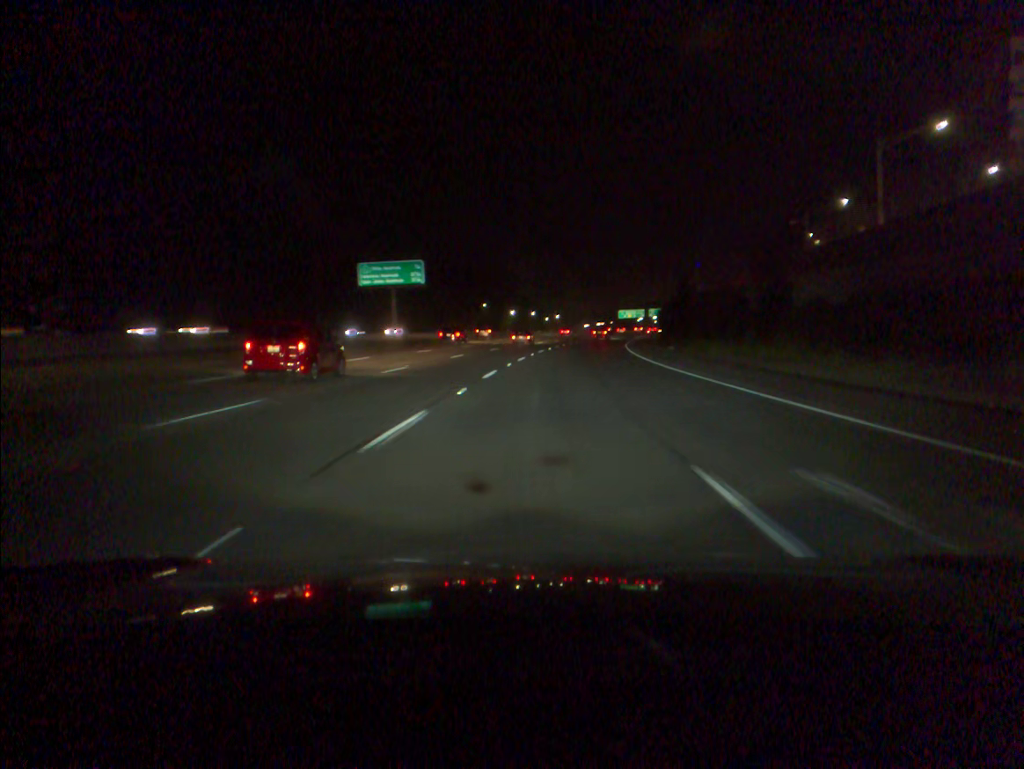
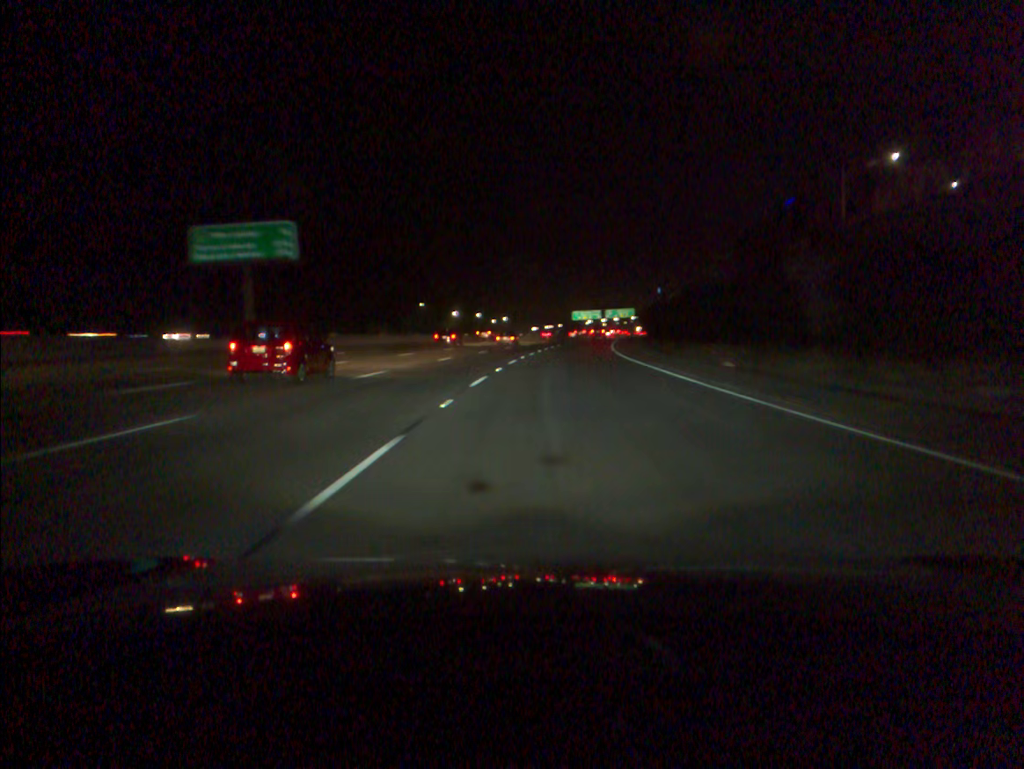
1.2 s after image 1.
(+0.9, +31.9) m; +4°
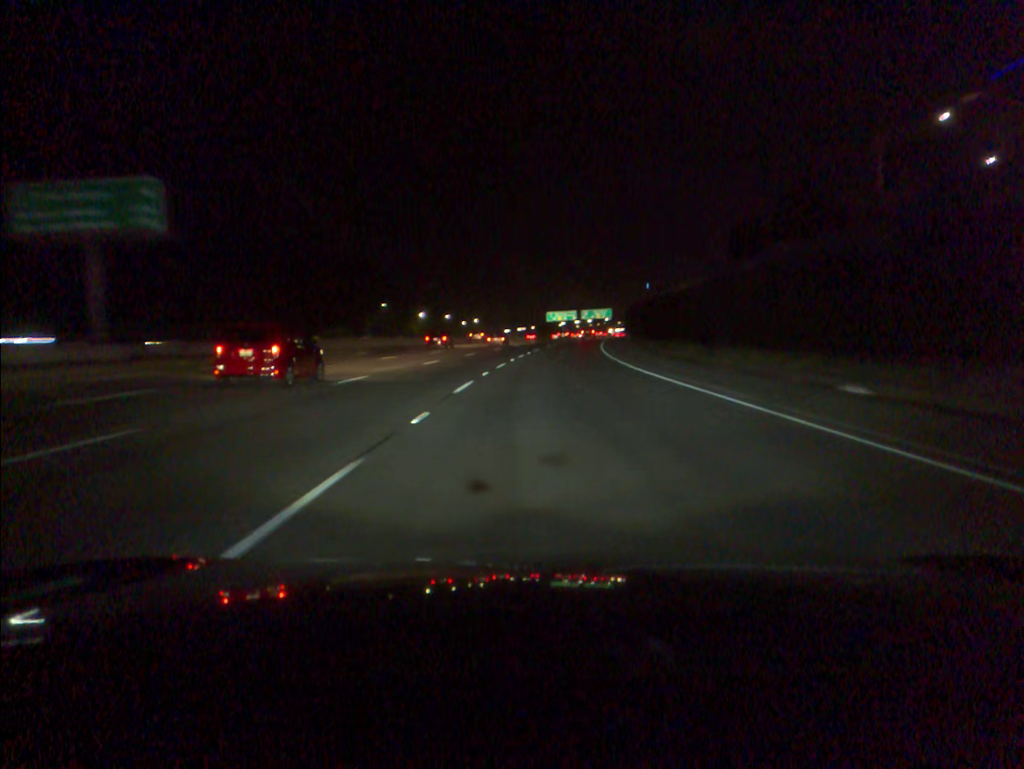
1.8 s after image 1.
(+0.3, +16.0) m; +2°
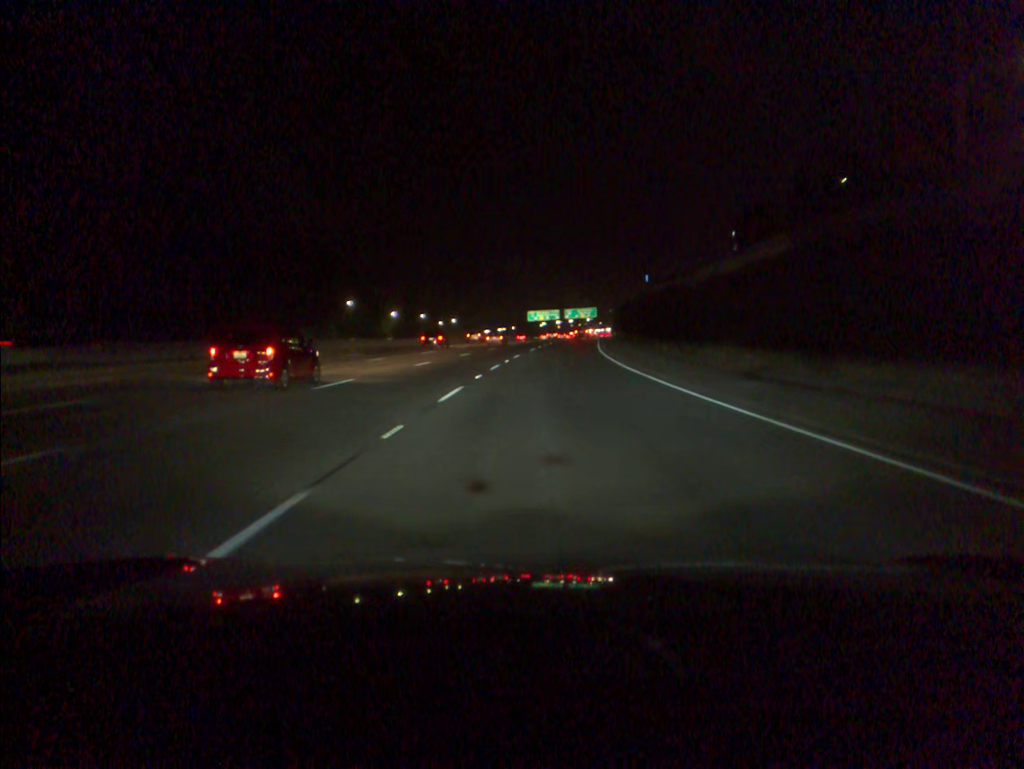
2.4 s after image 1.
(+0.2, +16.1) m; +1°
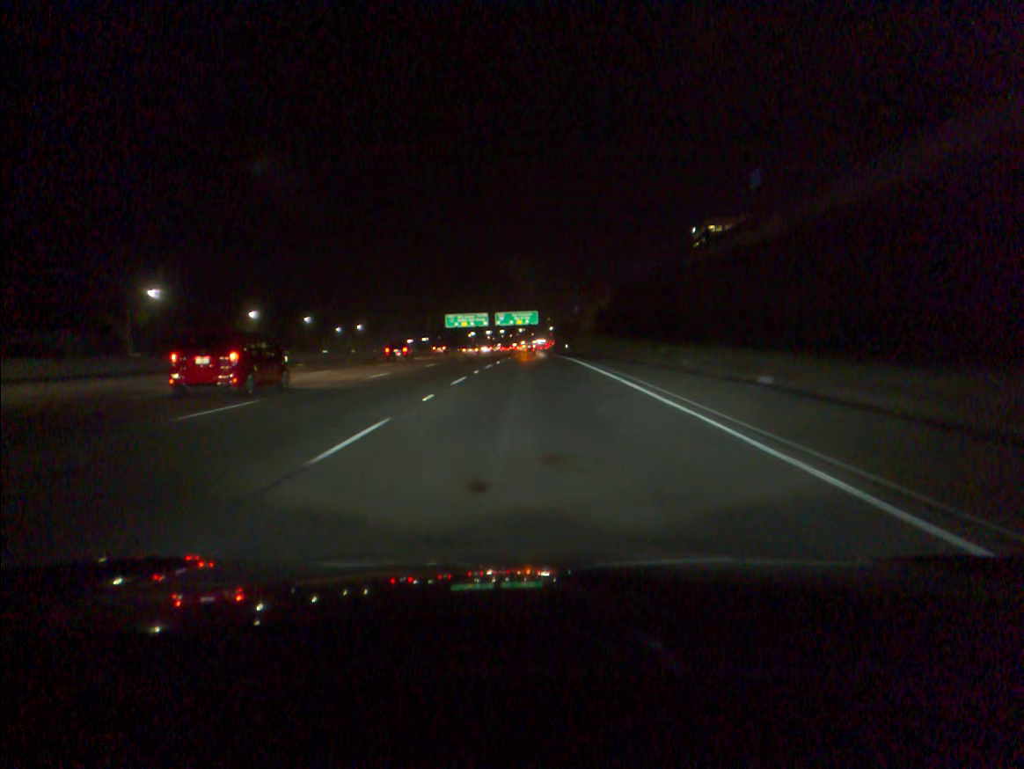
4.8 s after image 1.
(+3.2, +64.5) m; +5°
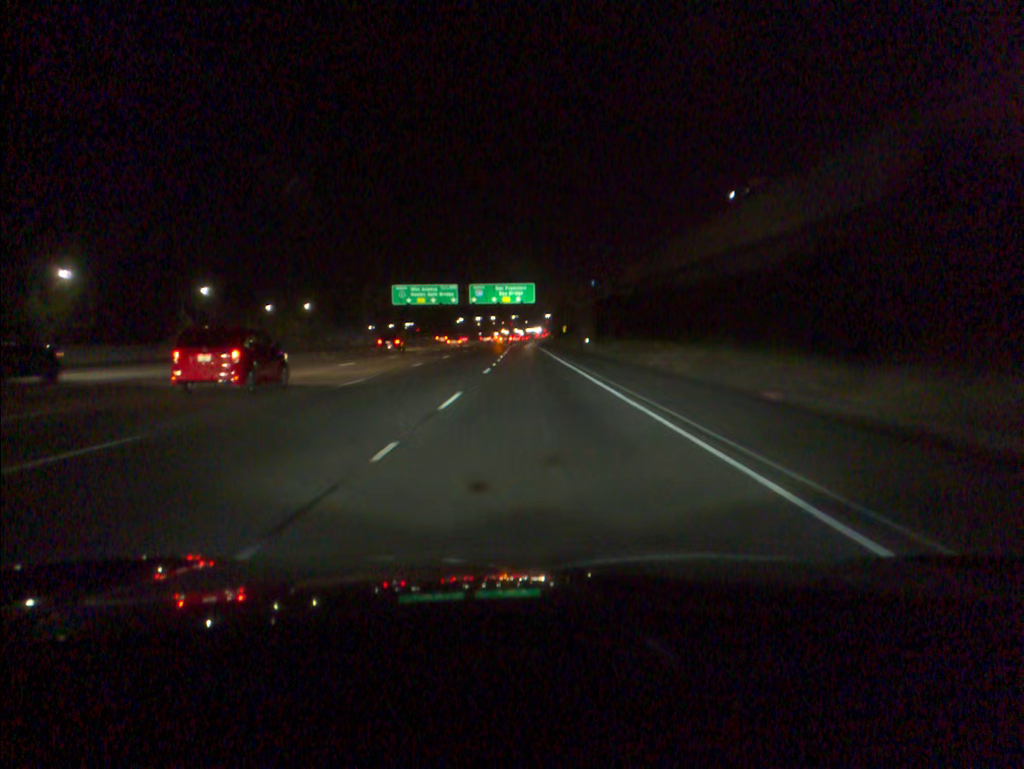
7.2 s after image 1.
(+0.7, +64.5) m; 0°
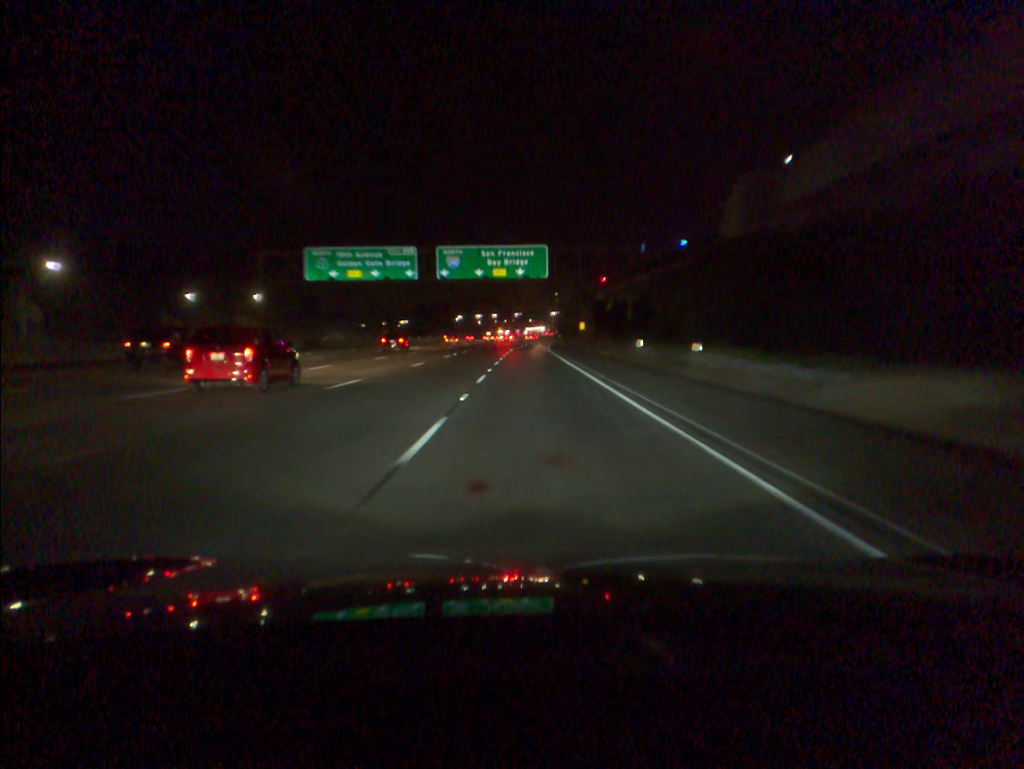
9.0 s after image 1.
(-0.2, +48.9) m; 0°
